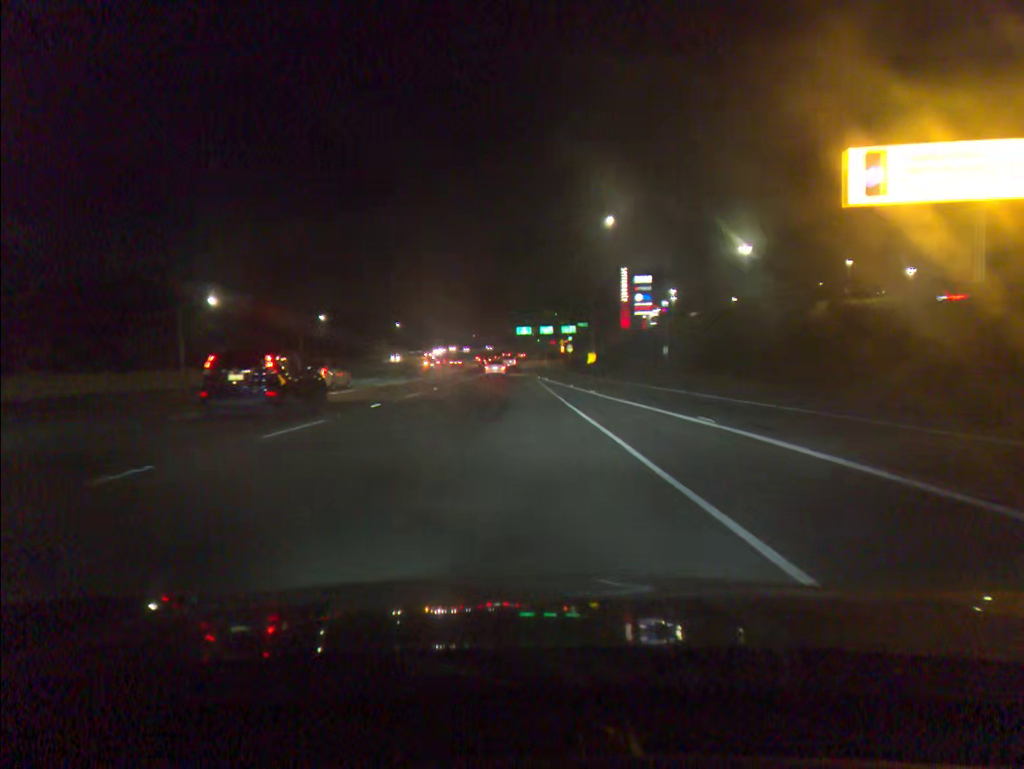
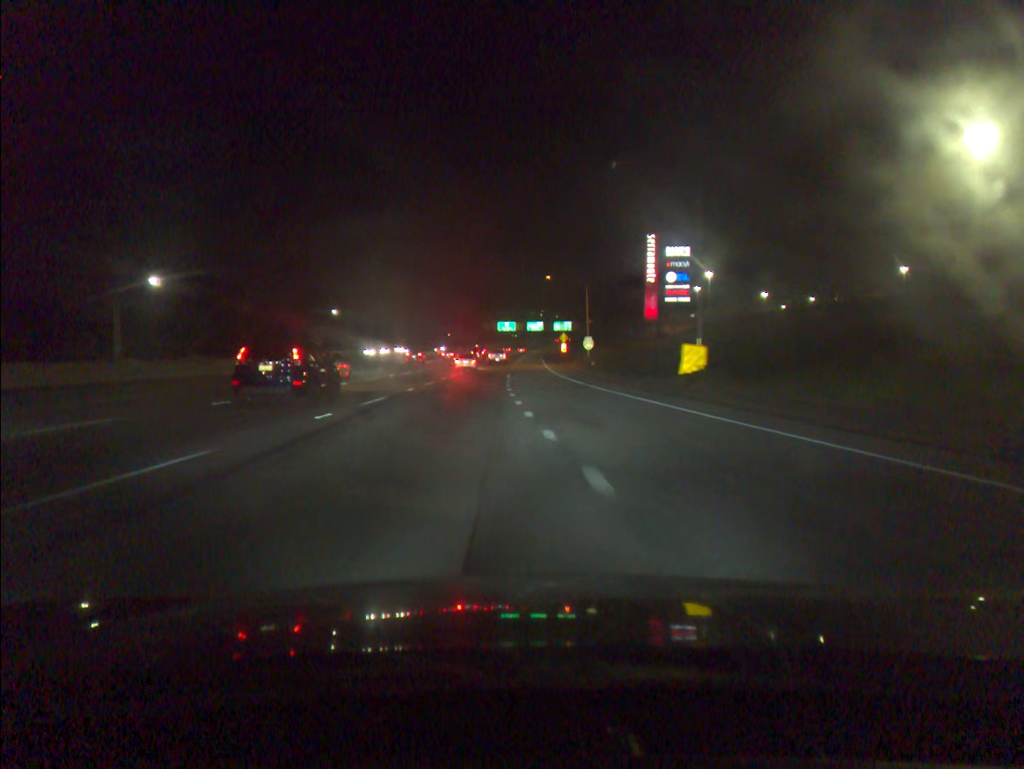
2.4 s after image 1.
(+0.1, +65.4) m; +1°
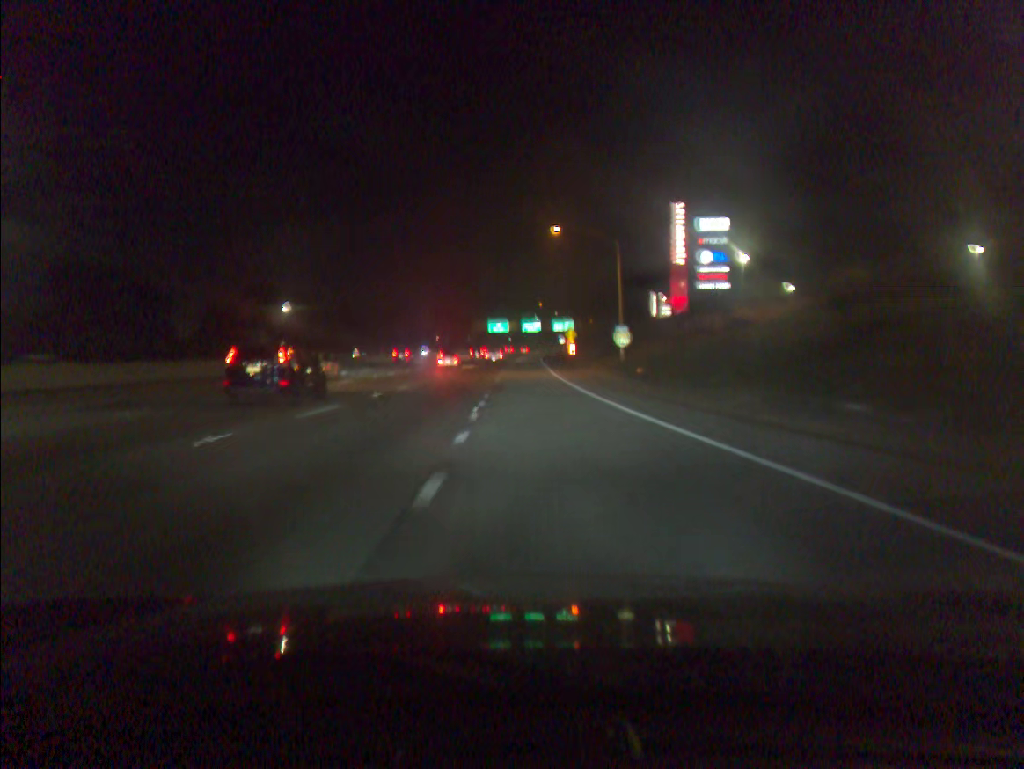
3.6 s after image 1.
(+0.2, +33.1) m; 0°
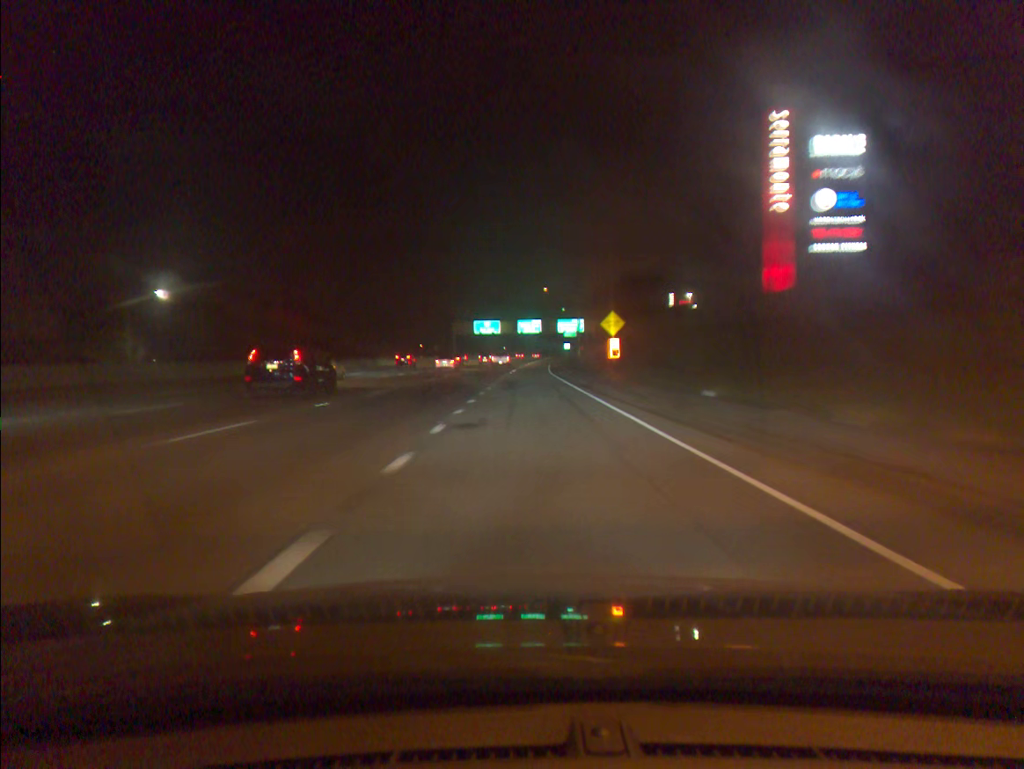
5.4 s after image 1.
(+0.1, +49.2) m; 0°
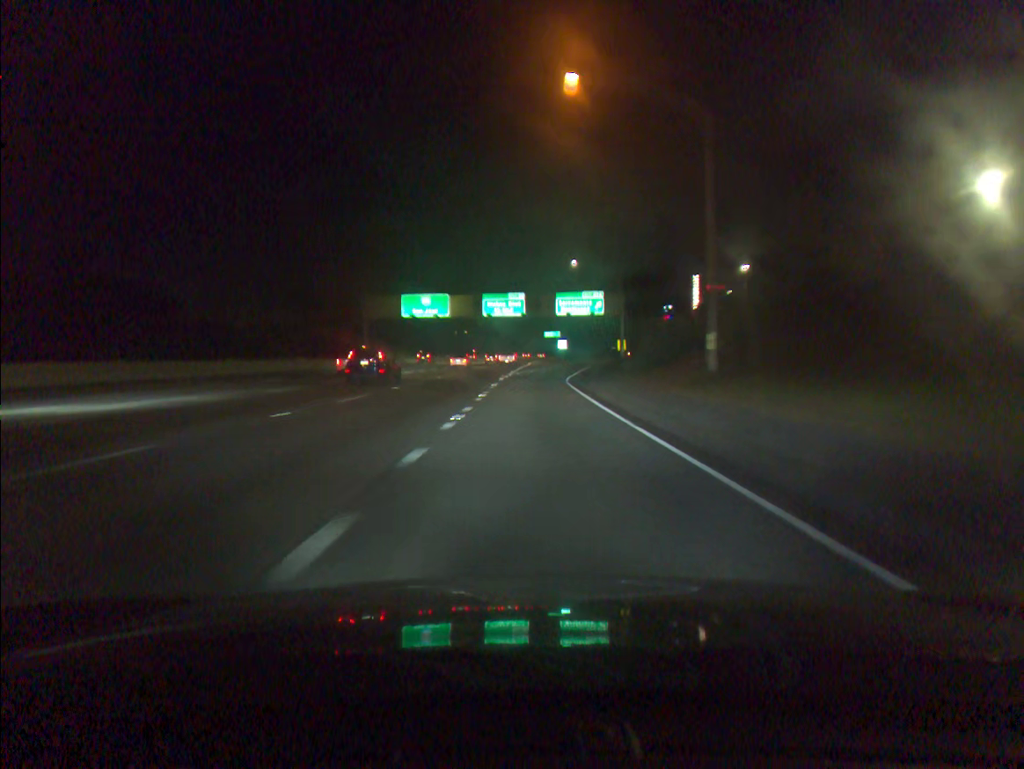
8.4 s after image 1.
(+0.9, +77.5) m; +2°
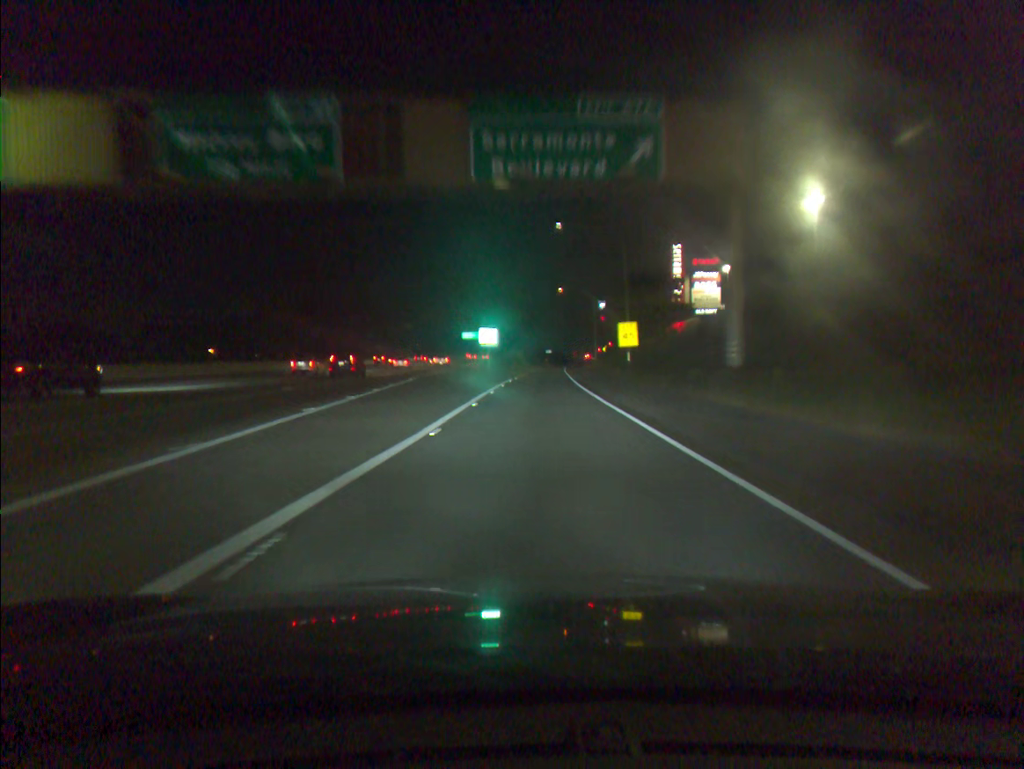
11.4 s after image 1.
(+3.5, +70.4) m; +6°
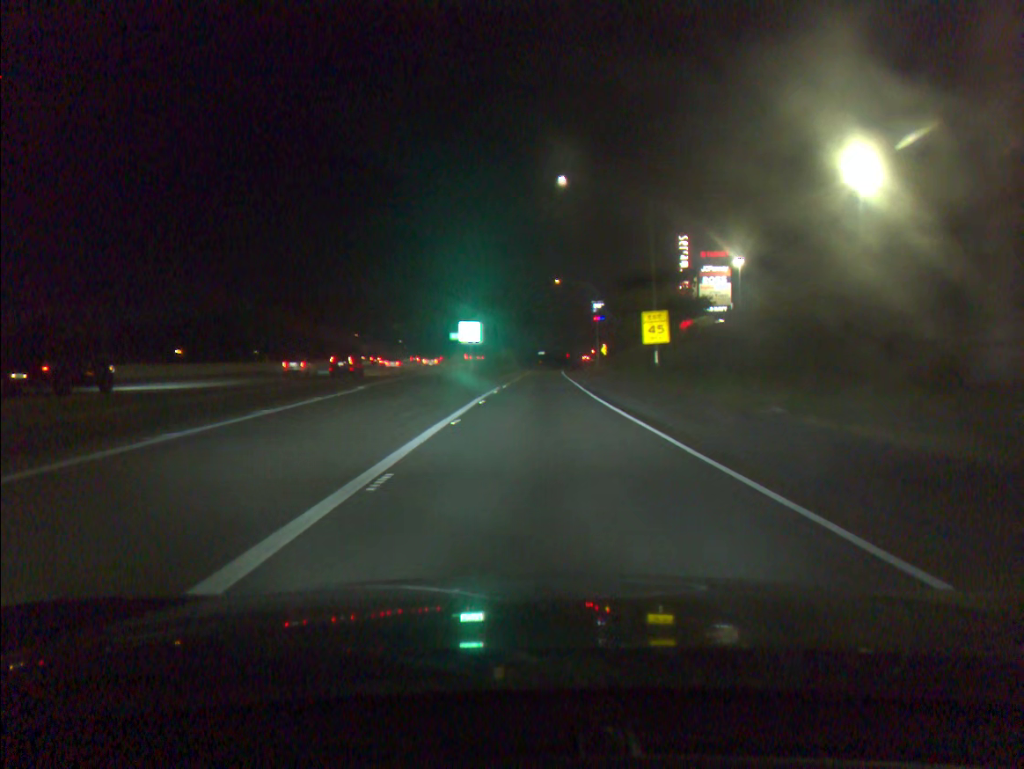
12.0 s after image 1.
(+0.1, +13.3) m; +1°
